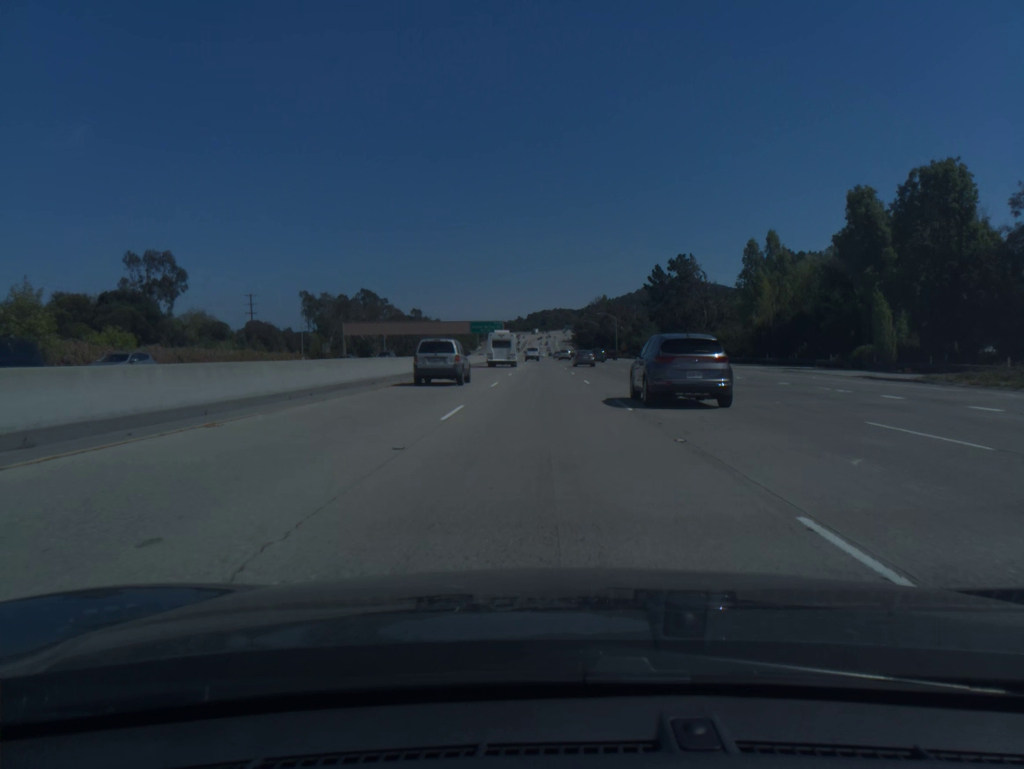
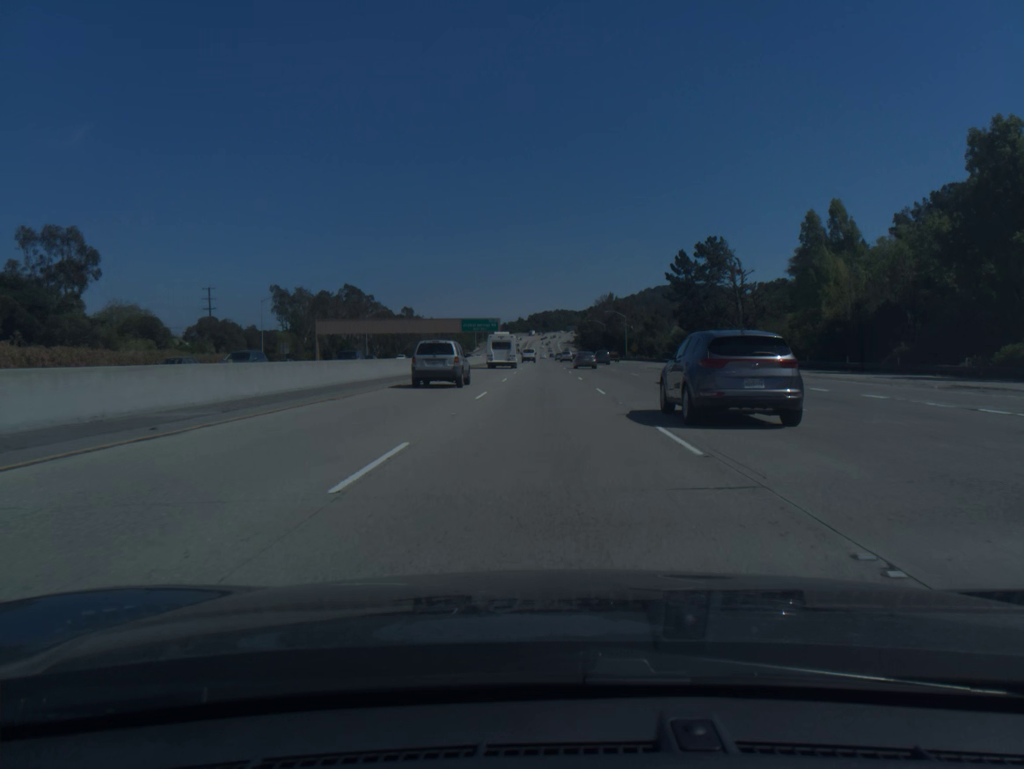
(0.0, +21.4) m; 0°
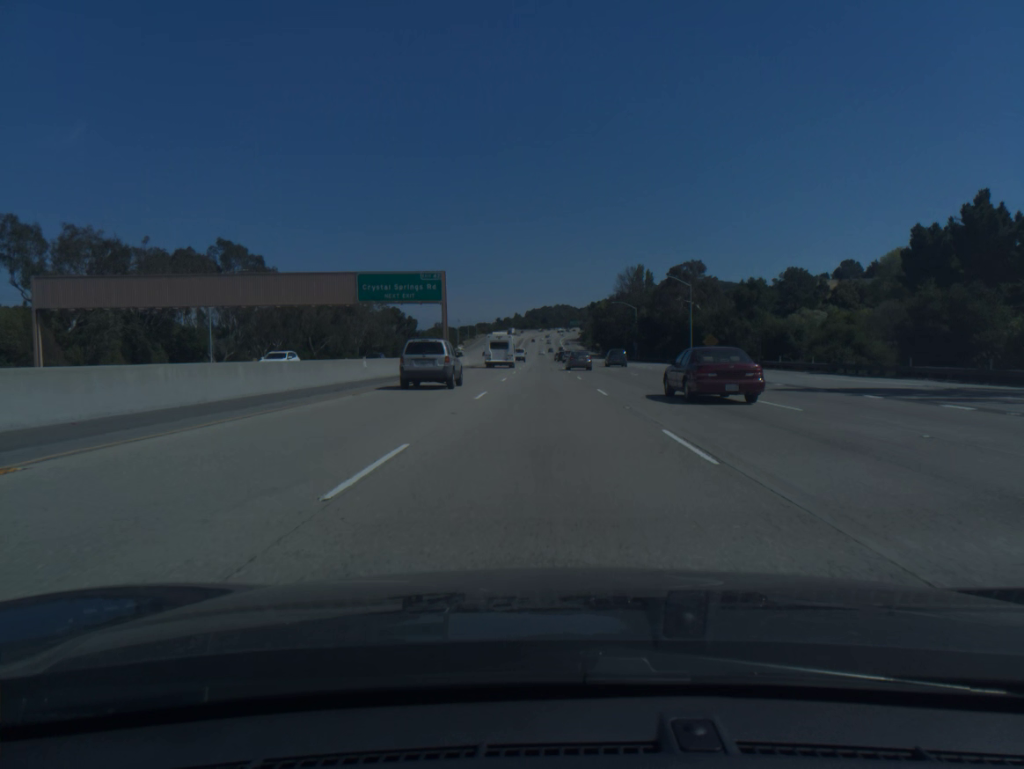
(+0.1, +85.7) m; 0°
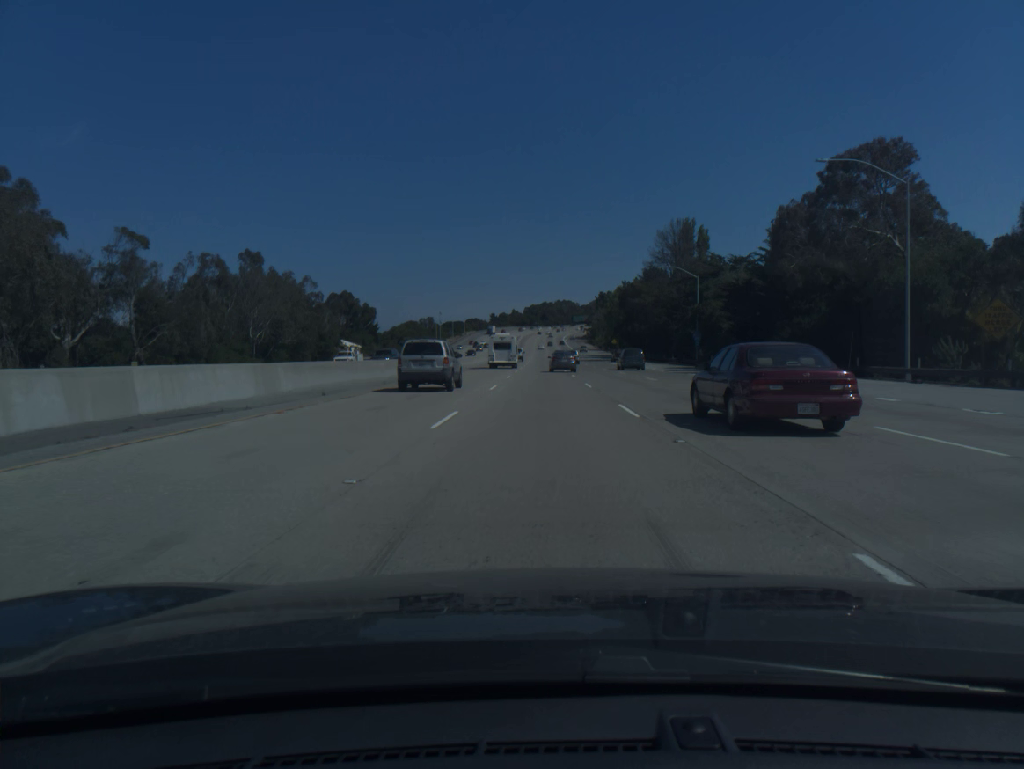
(-0.1, +64.6) m; 0°
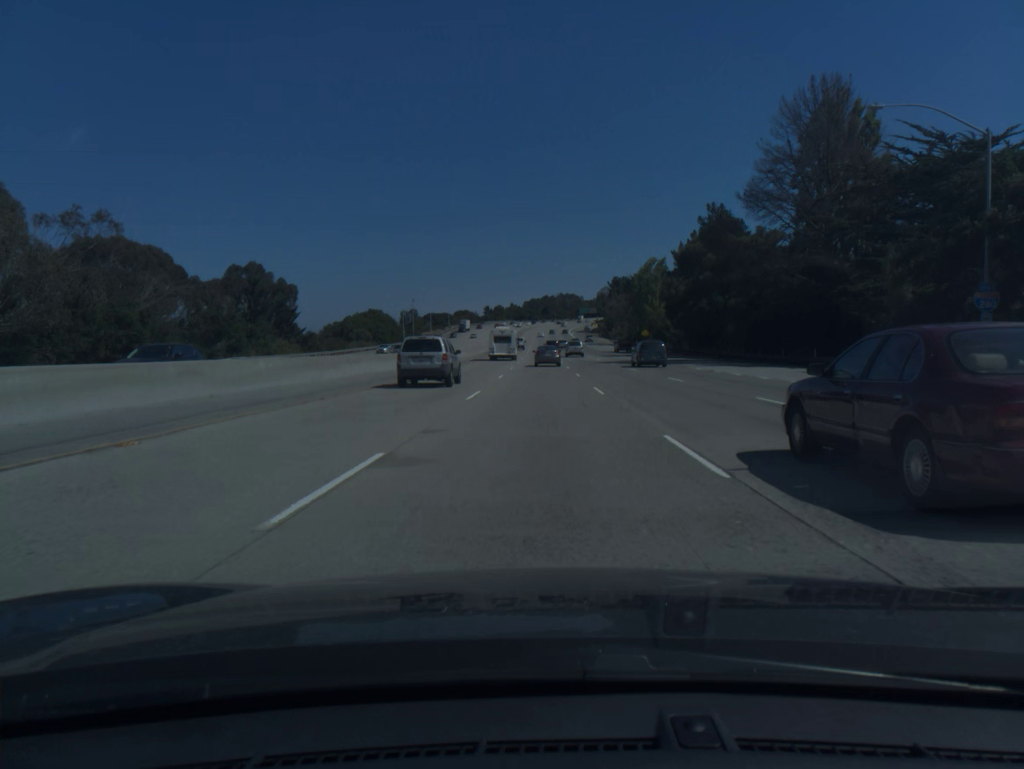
(0.0, +64.6) m; 0°
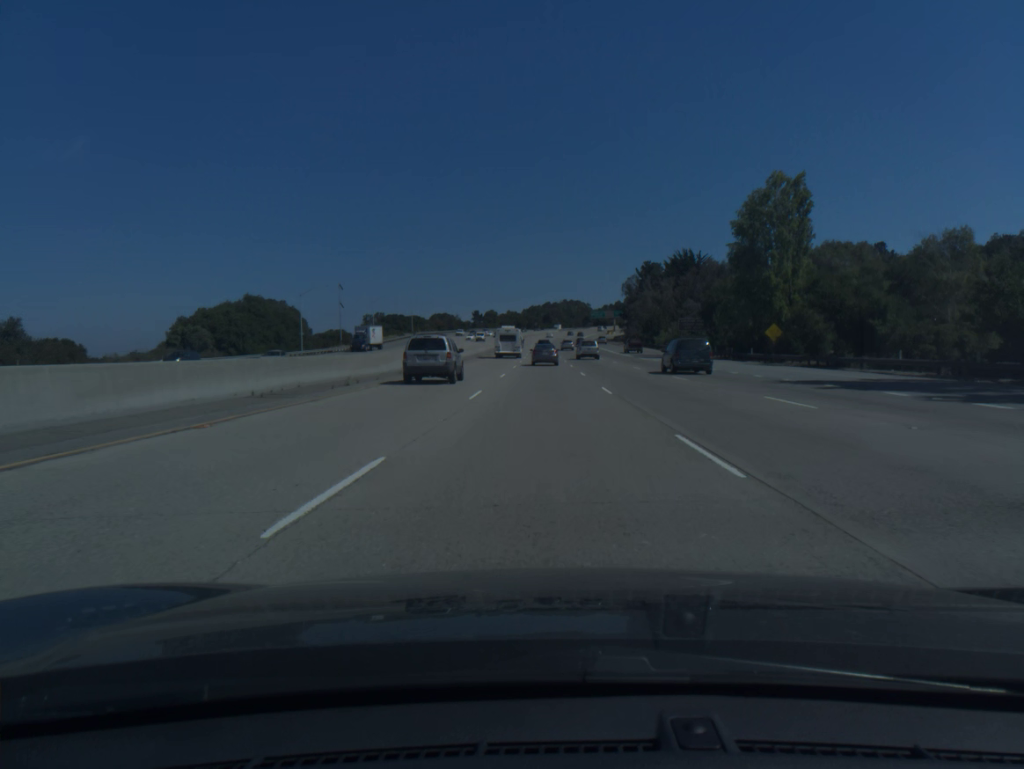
(-0.2, +85.5) m; 0°
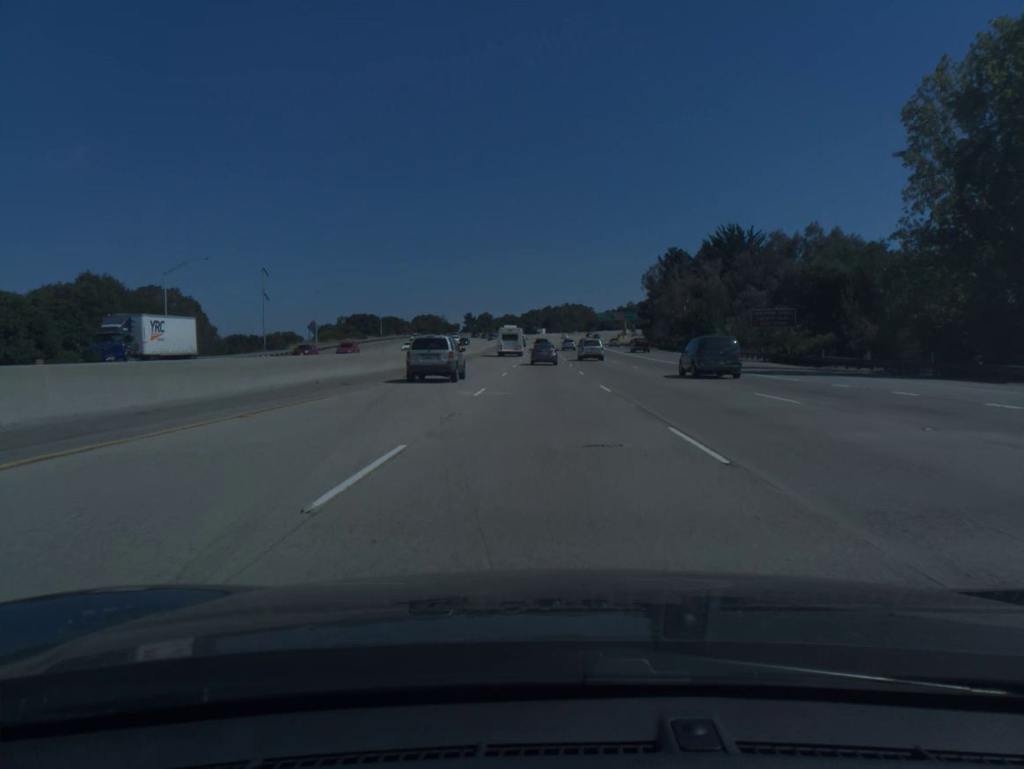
(0.0, +42.1) m; 0°
